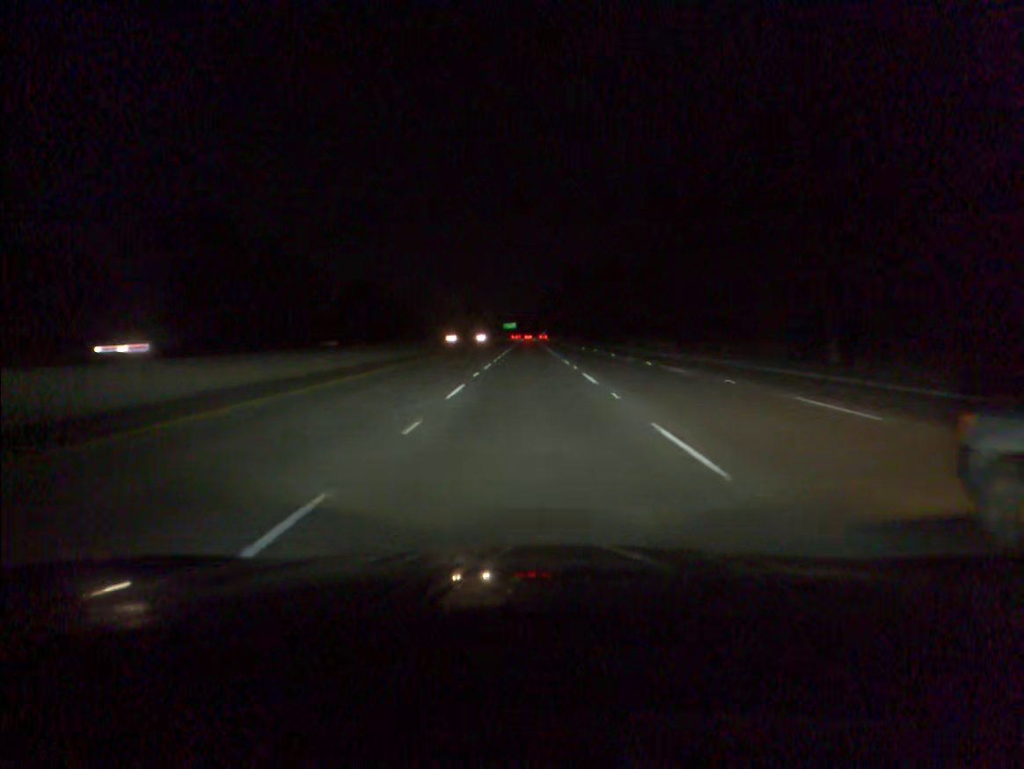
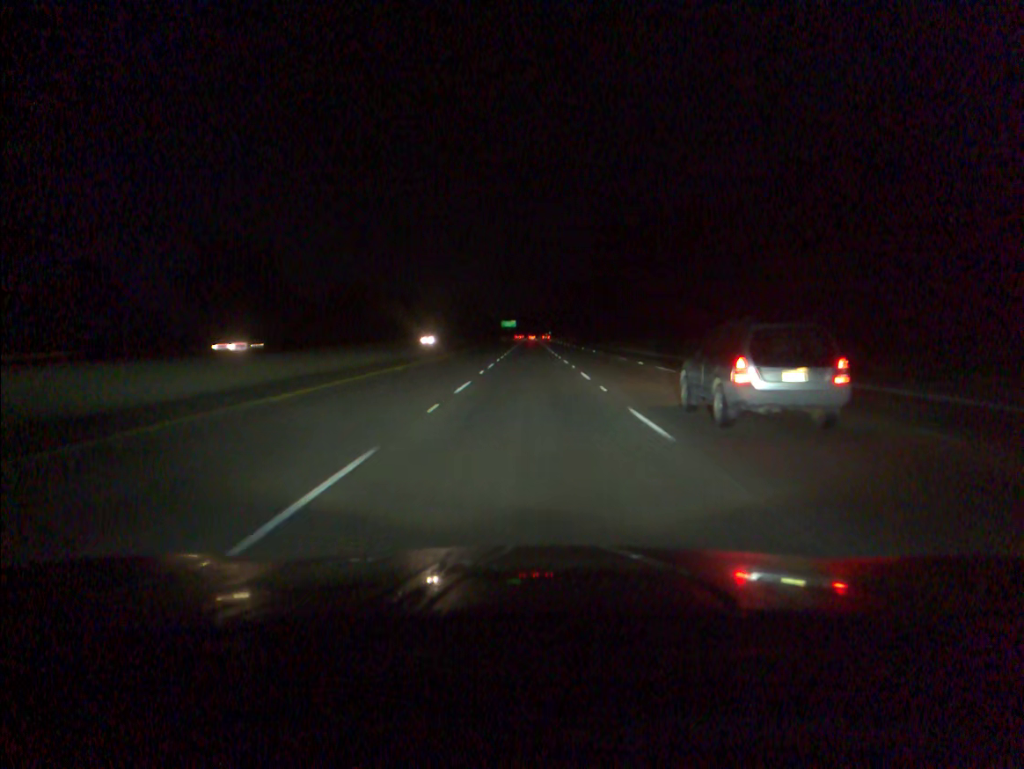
(-0.3, +84.4) m; 0°
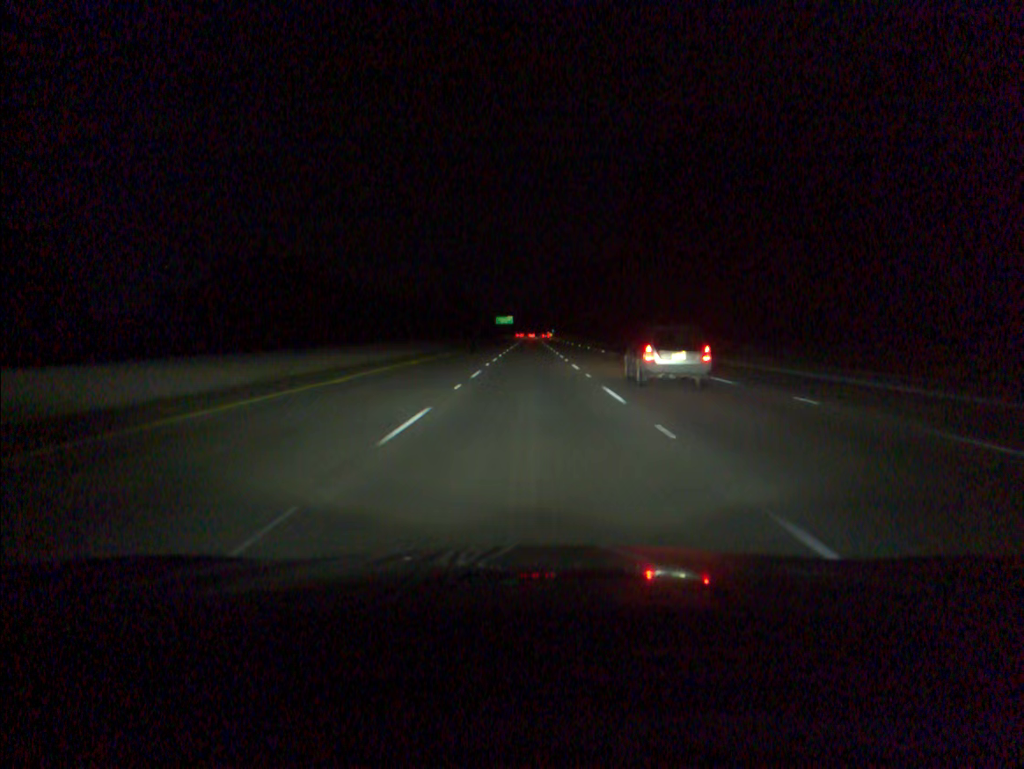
(+0.1, +67.7) m; 0°
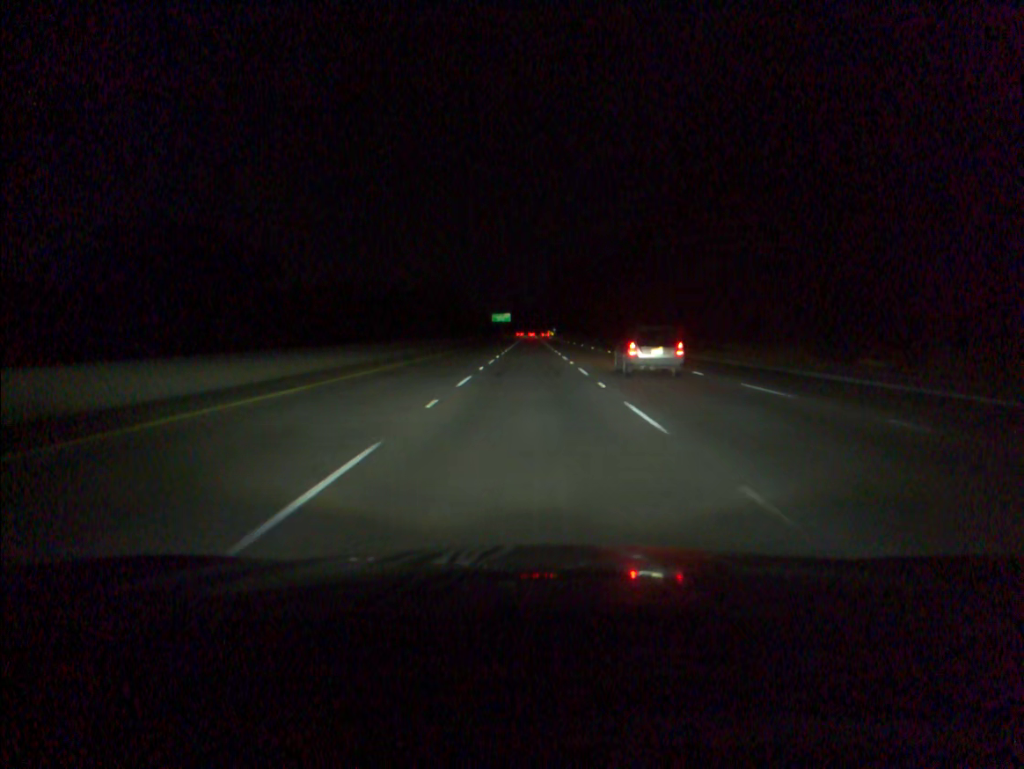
(0.0, +33.8) m; 0°
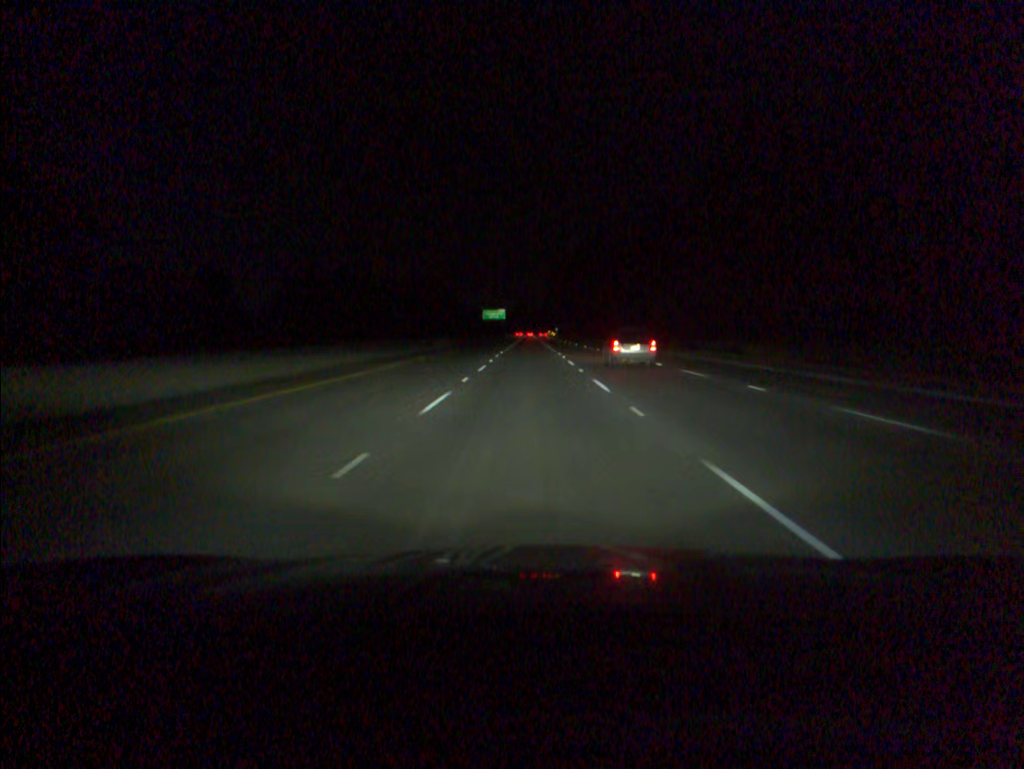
(0.0, +50.8) m; 0°
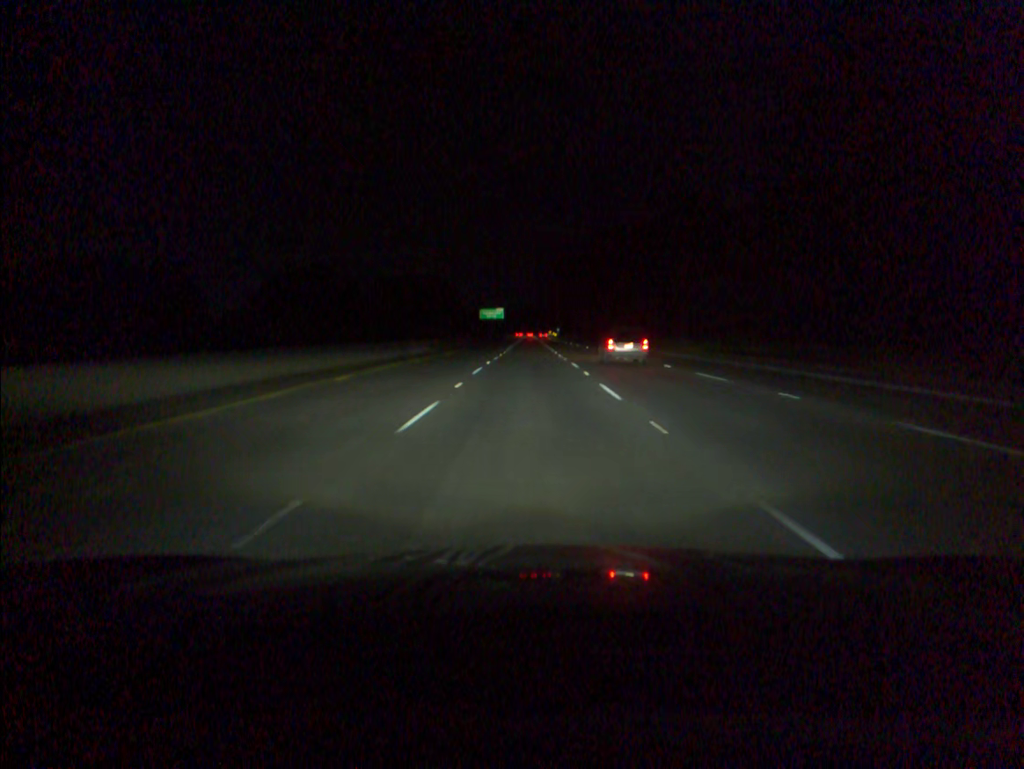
(0.0, +16.9) m; 0°
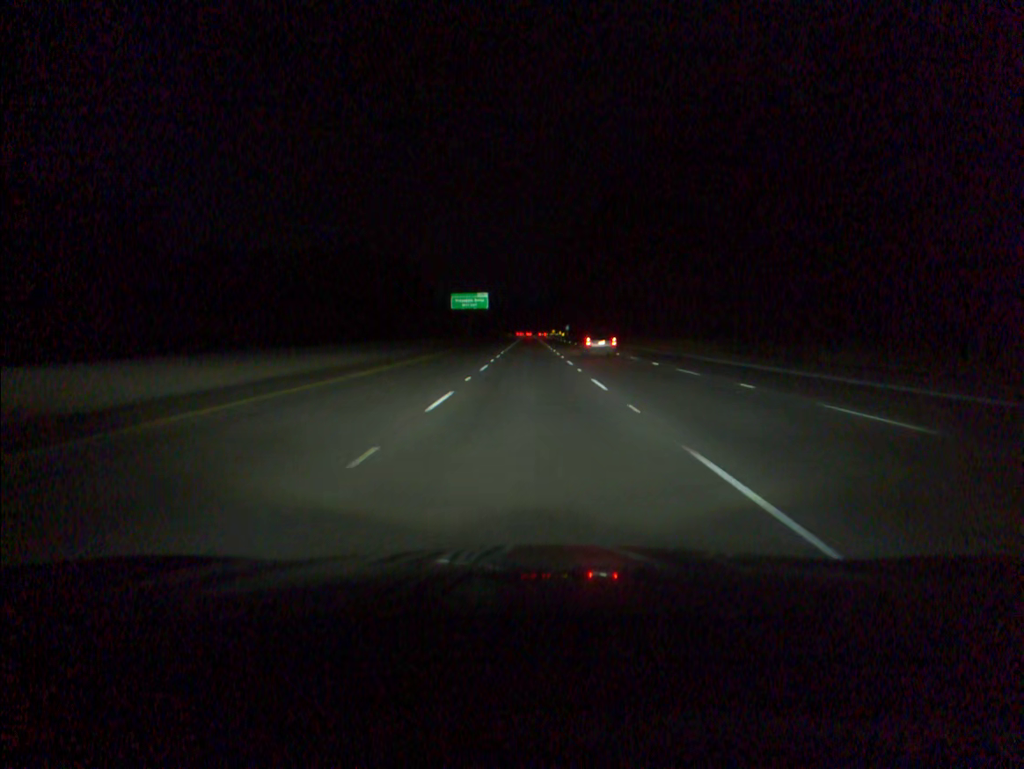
(-0.1, +84.5) m; 0°
